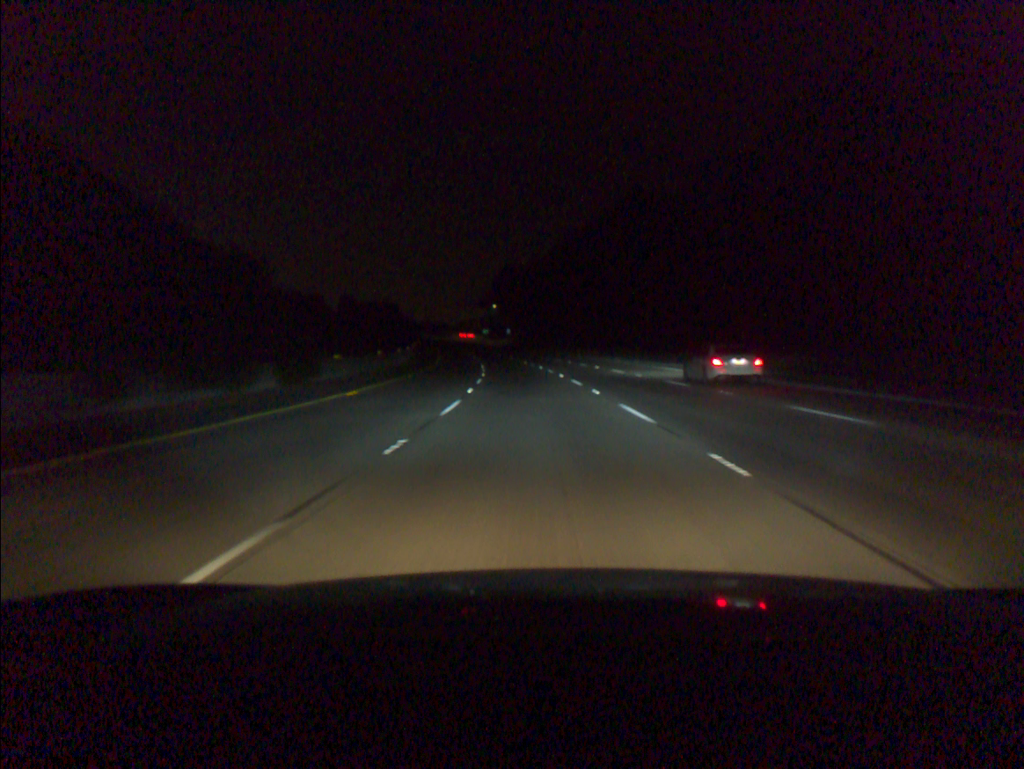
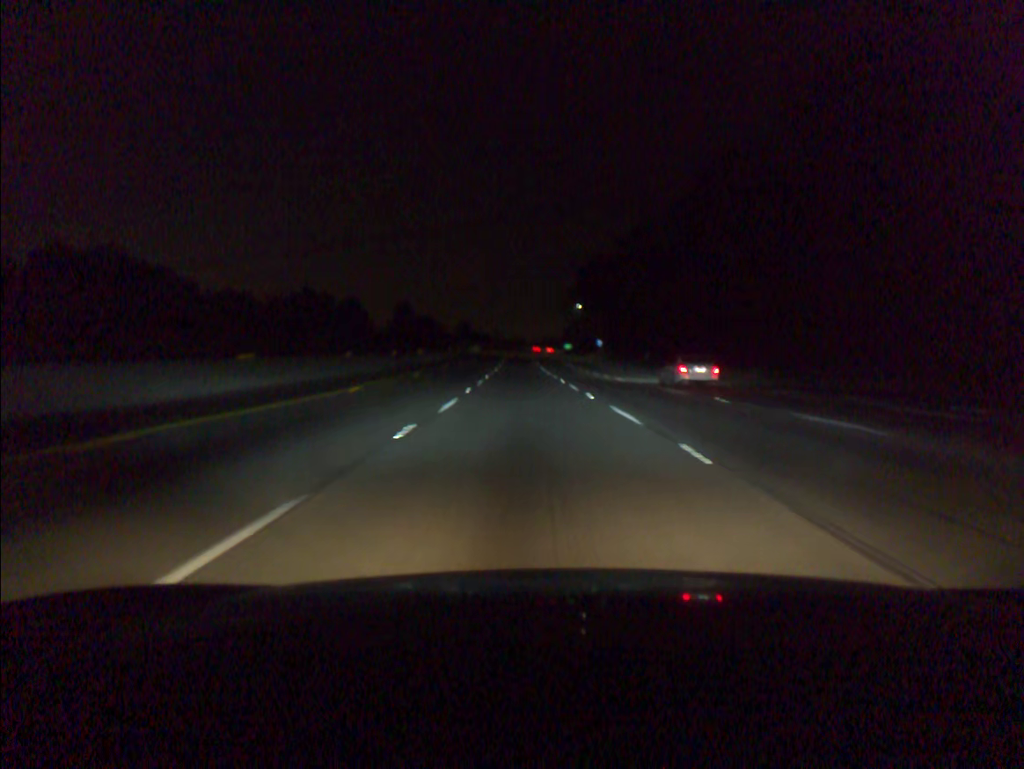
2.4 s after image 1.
(-3.9, +72.2) m; -6°
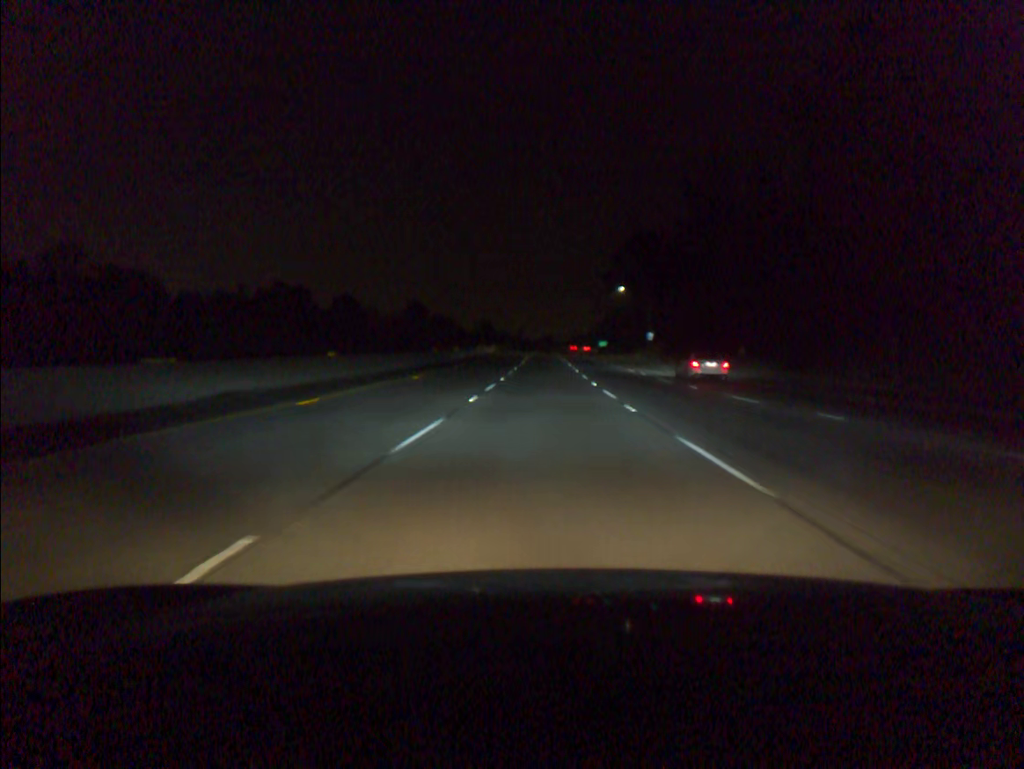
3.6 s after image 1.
(-0.8, +36.0) m; -2°
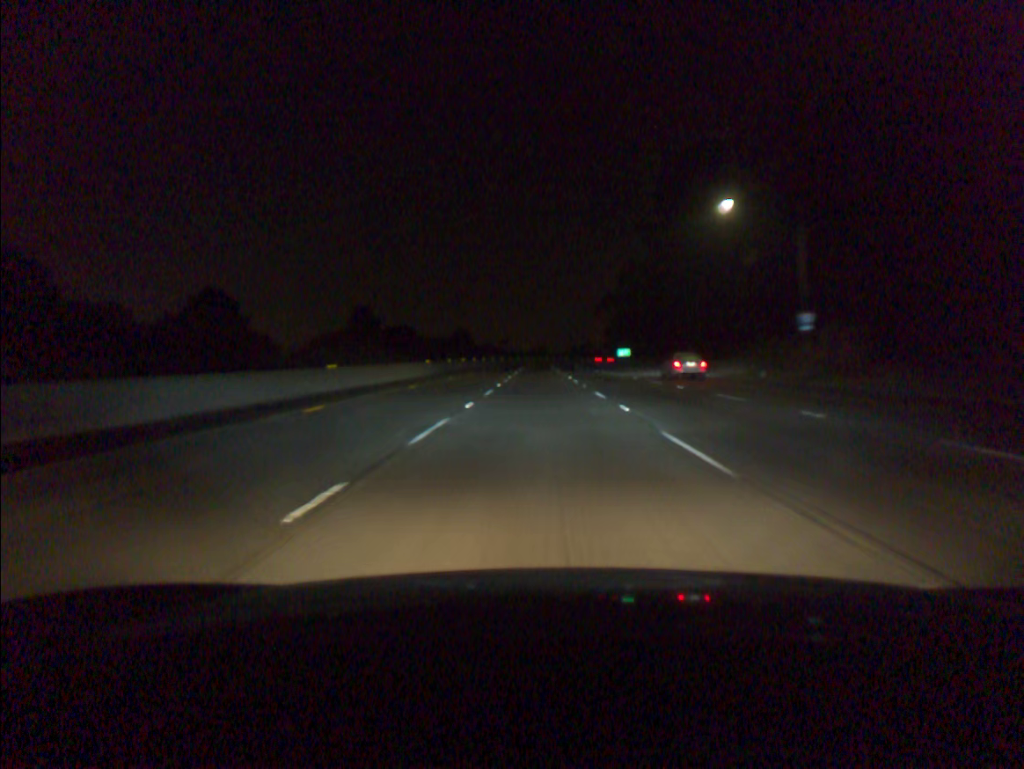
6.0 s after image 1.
(+0.2, +72.0) m; +1°
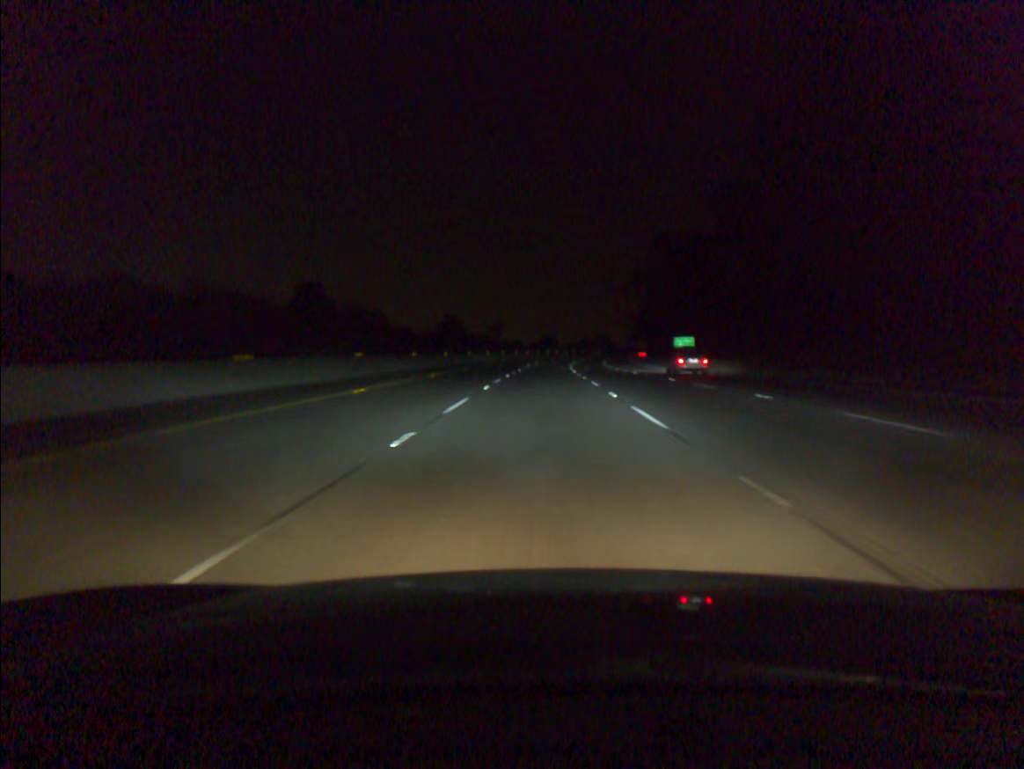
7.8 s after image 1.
(-0.3, +54.3) m; -1°
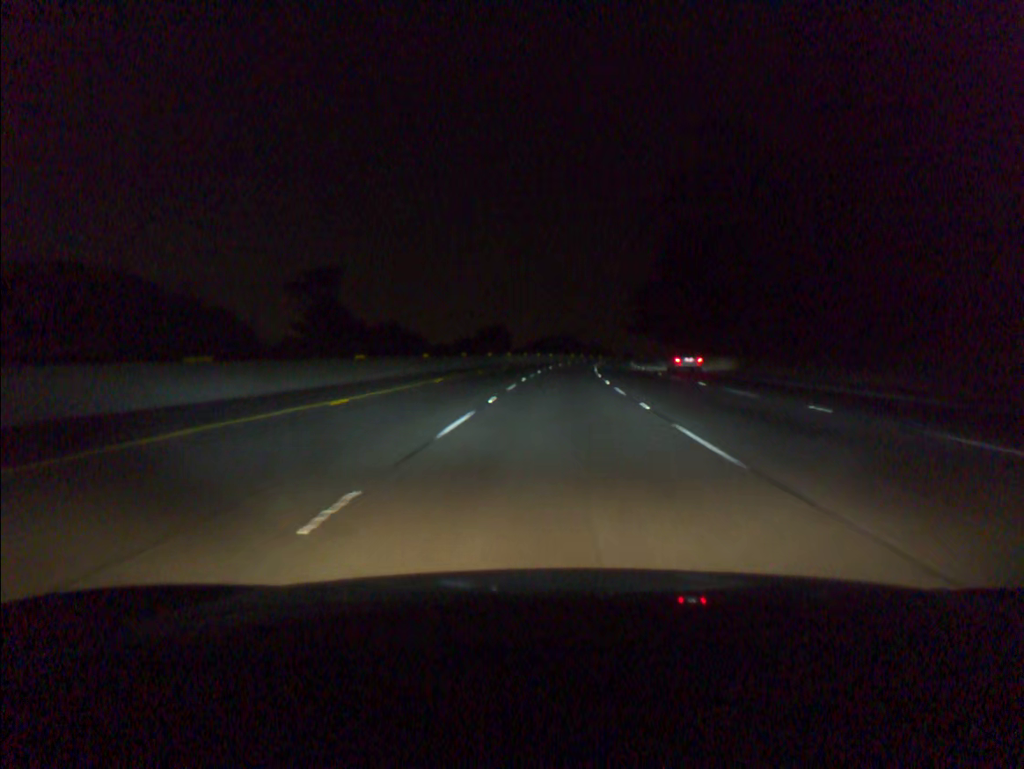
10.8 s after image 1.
(+1.4, +91.1) m; +3°
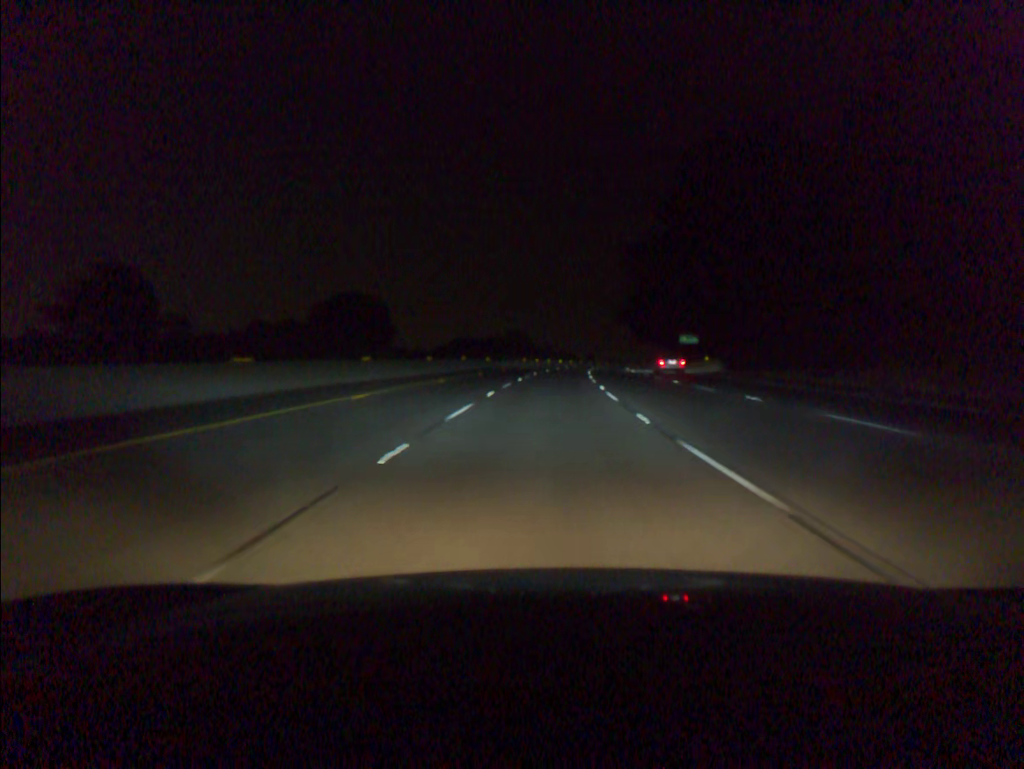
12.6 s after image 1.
(+1.9, +54.6) m; +4°
